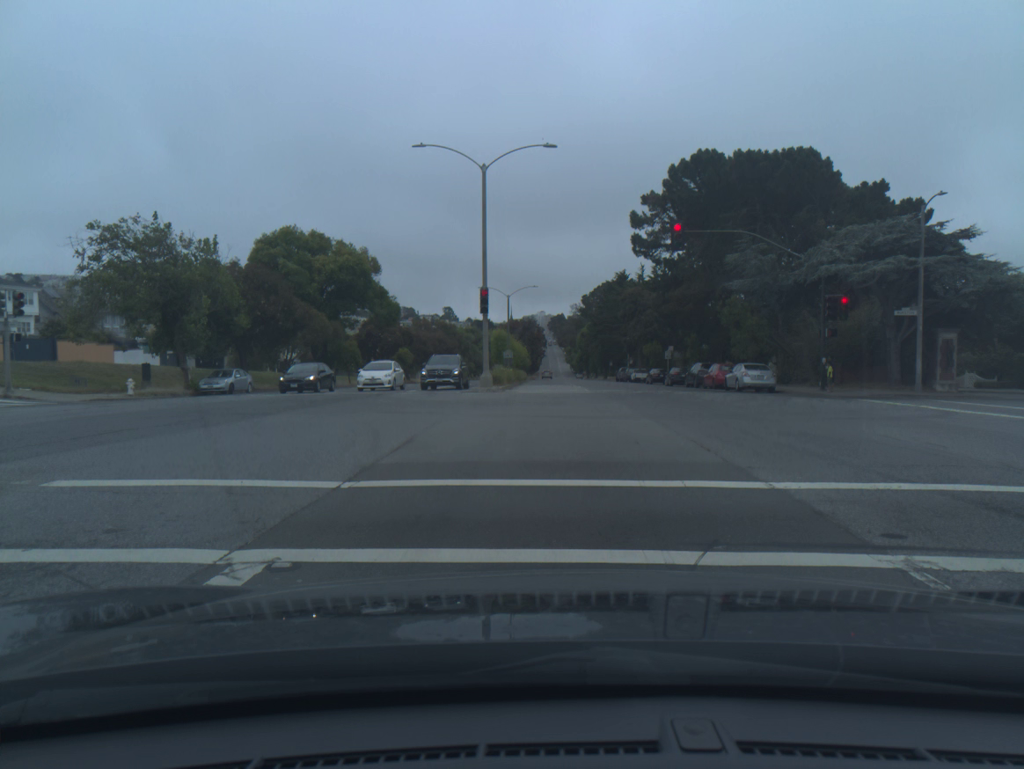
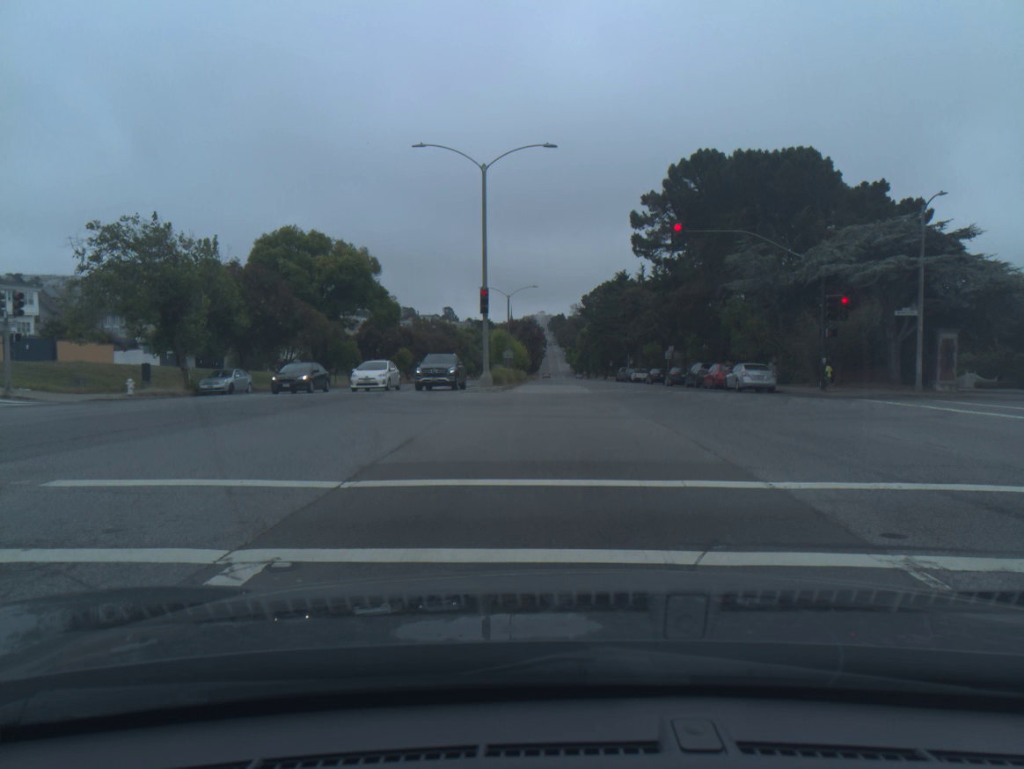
(+0.1, -0.1) m; 0°
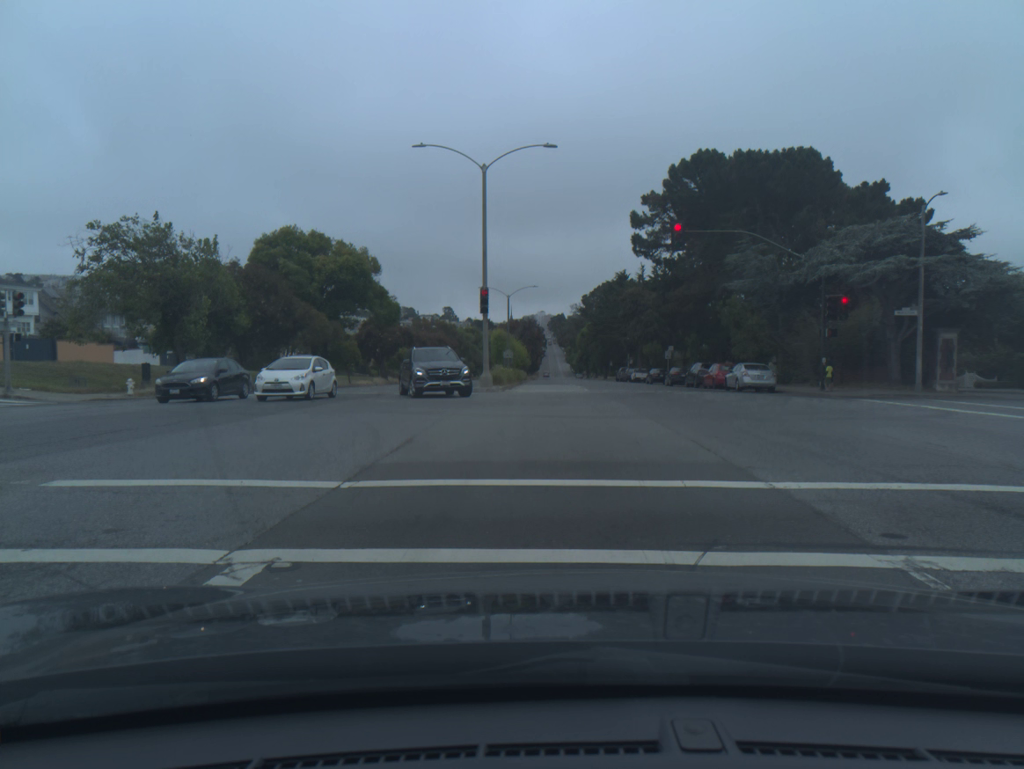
(0.0, 0.0) m; 0°
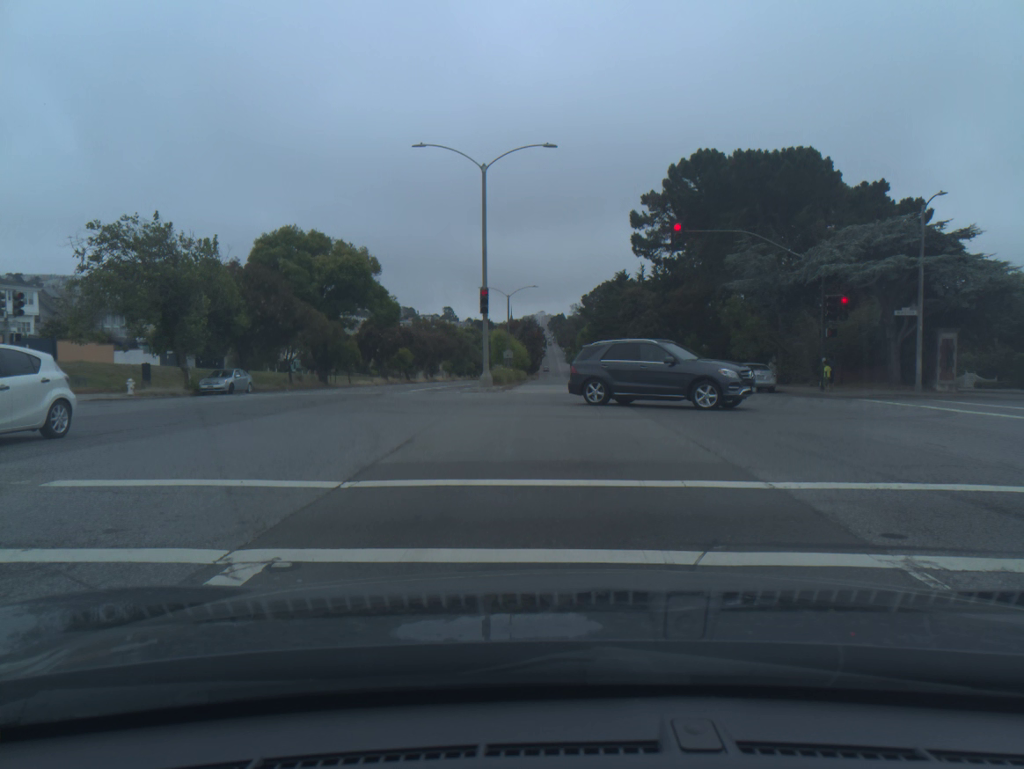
(-0.1, +0.1) m; 0°
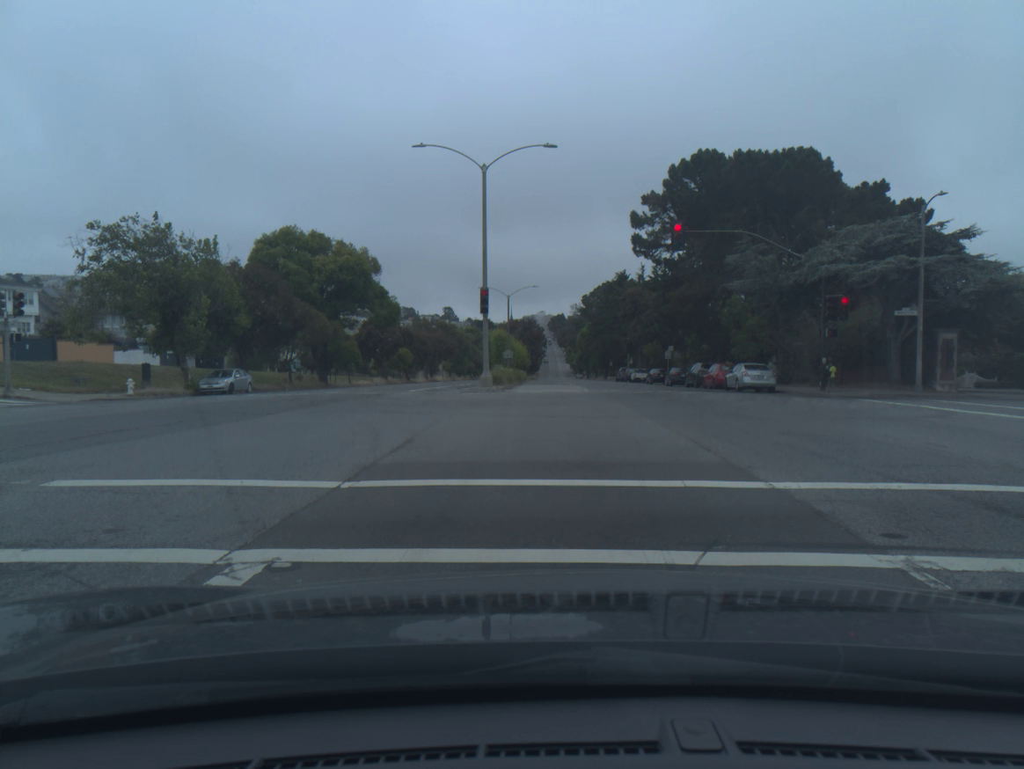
(0.0, 0.0) m; 0°
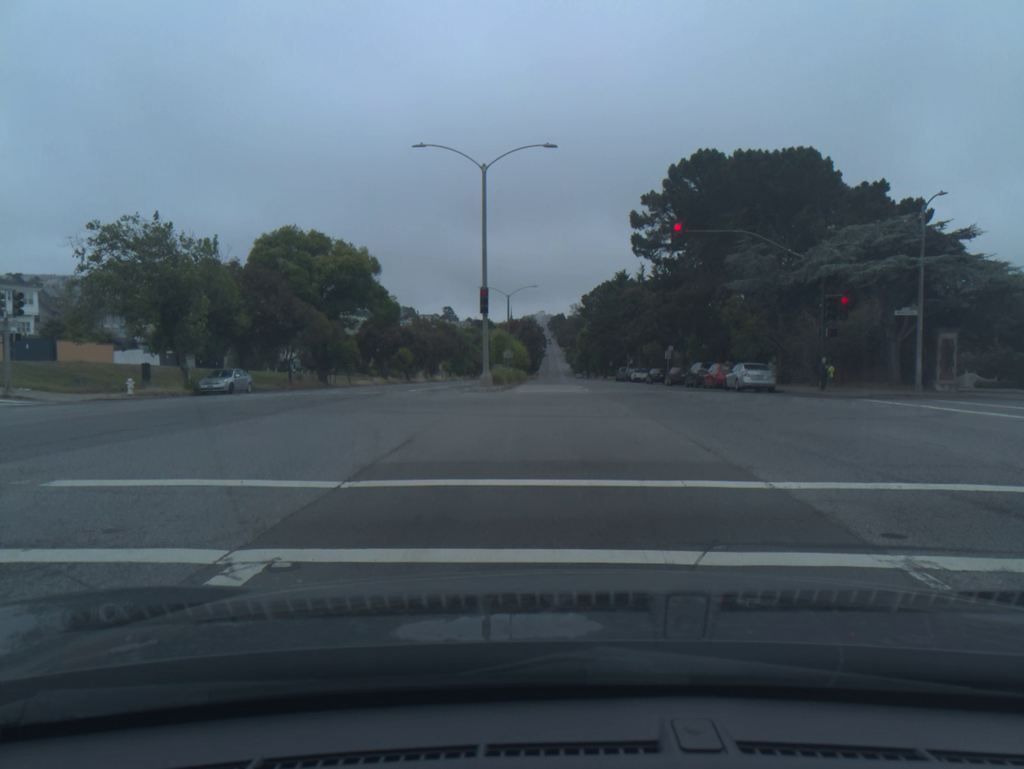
(-0.1, 0.0) m; 0°
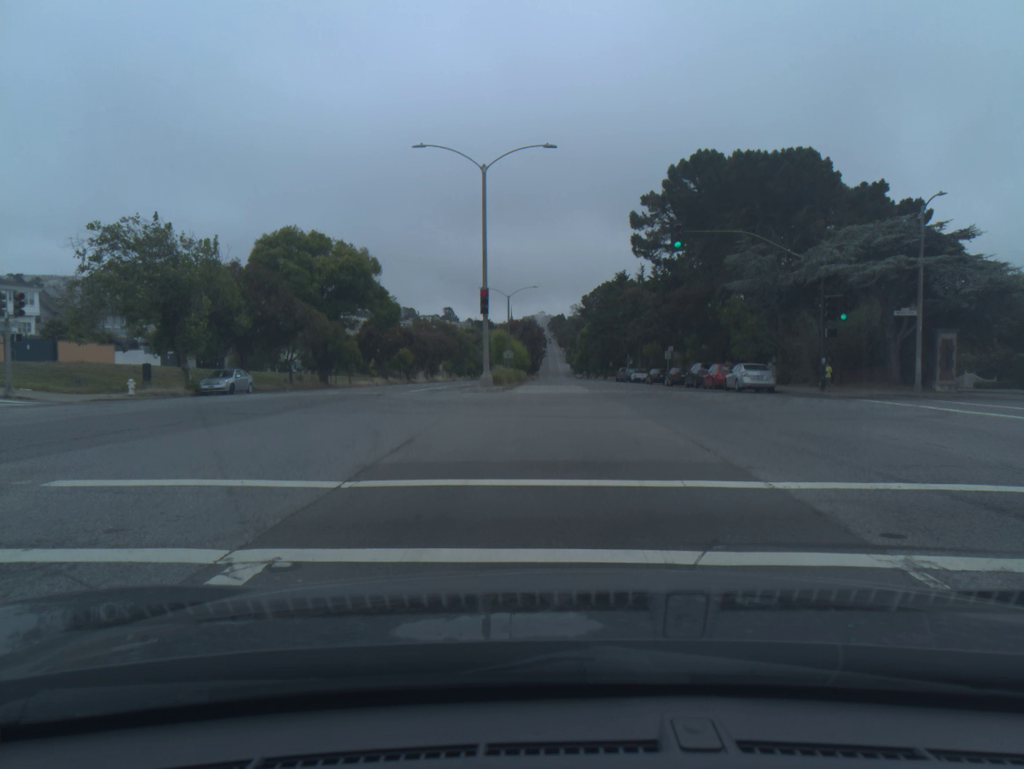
(0.0, 0.0) m; 0°
